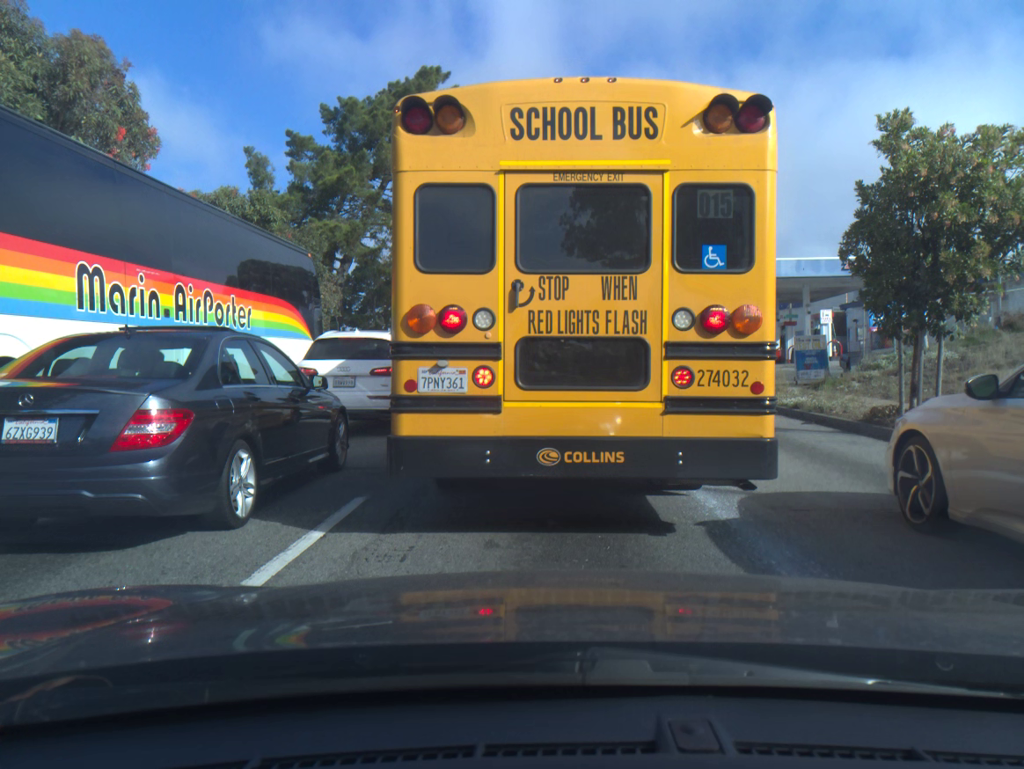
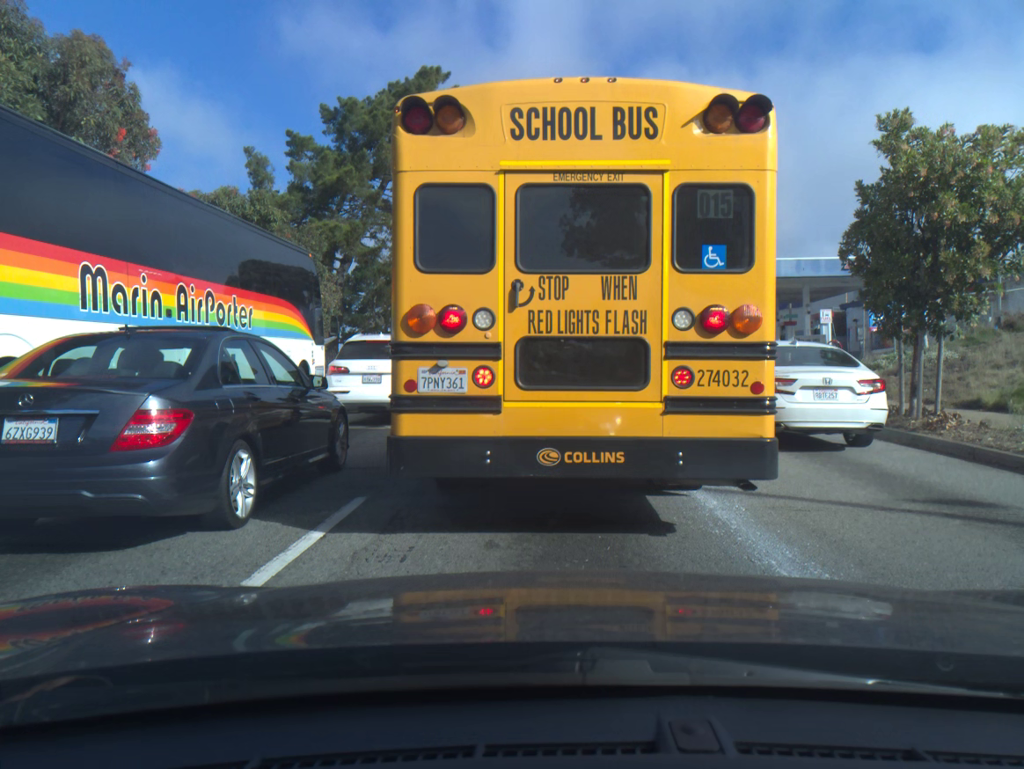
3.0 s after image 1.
(0.0, 0.0) m; 0°
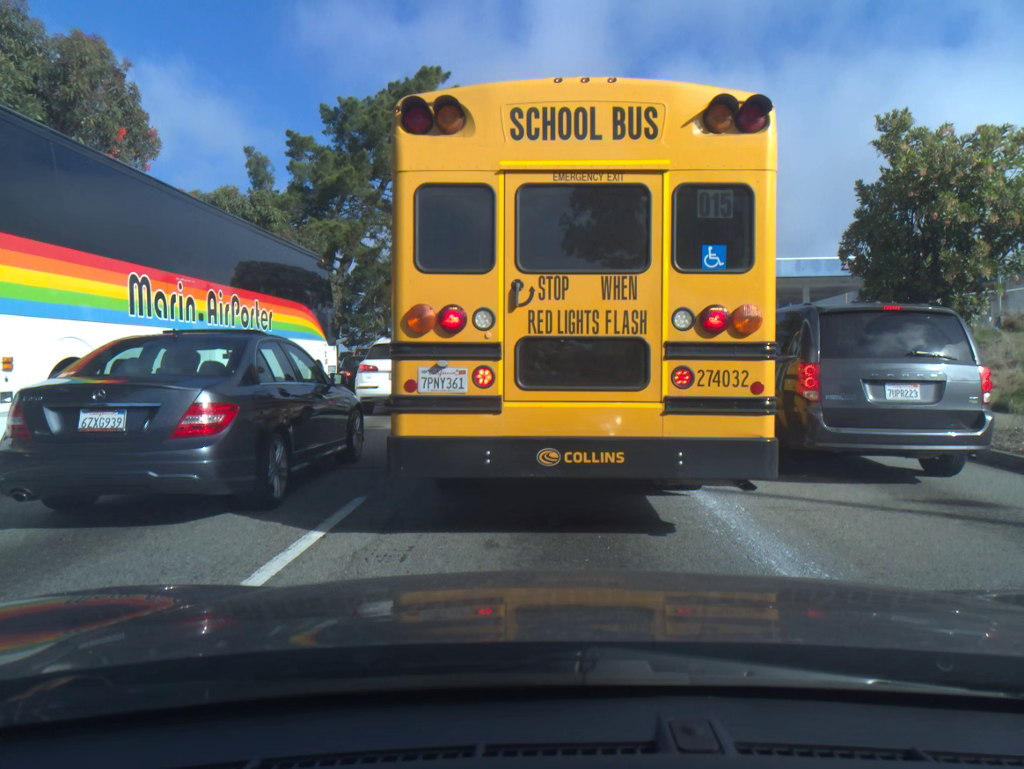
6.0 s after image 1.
(0.0, -0.1) m; 0°
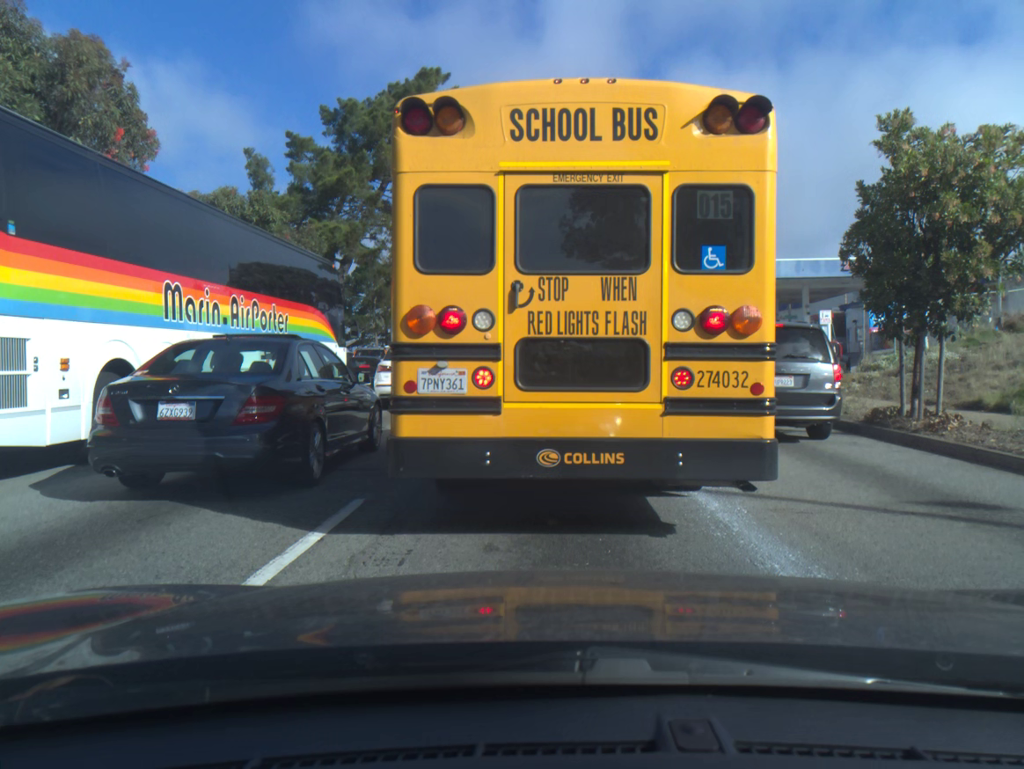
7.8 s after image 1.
(0.0, 0.0) m; 0°
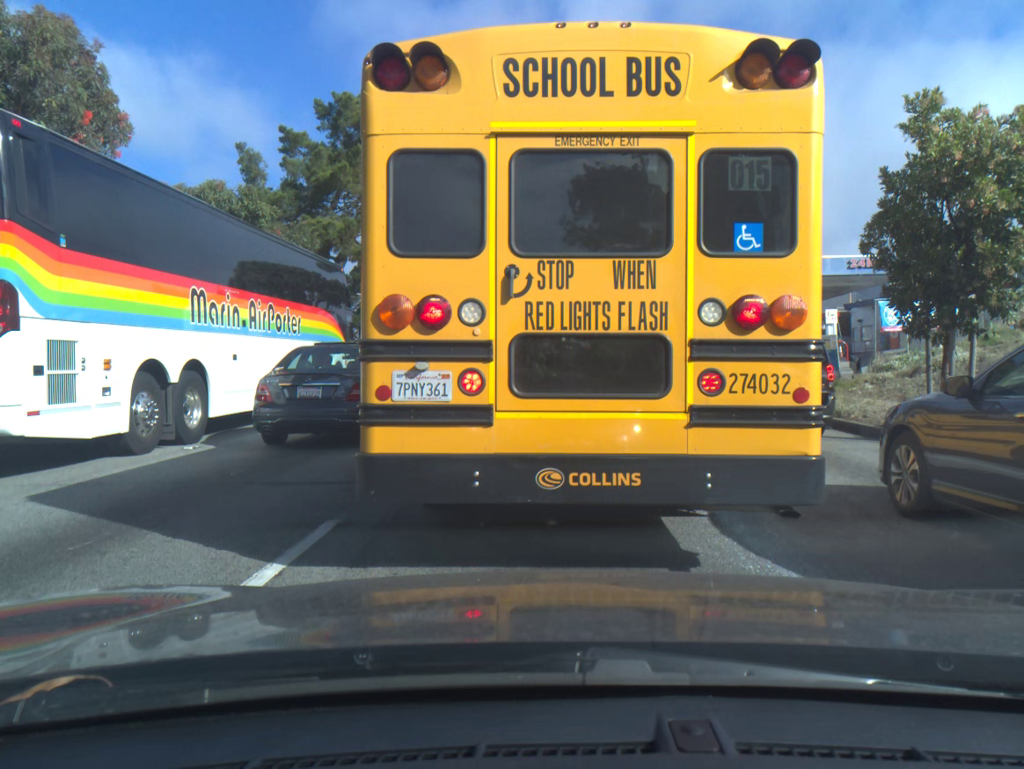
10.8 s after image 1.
(0.0, +0.8) m; 0°
